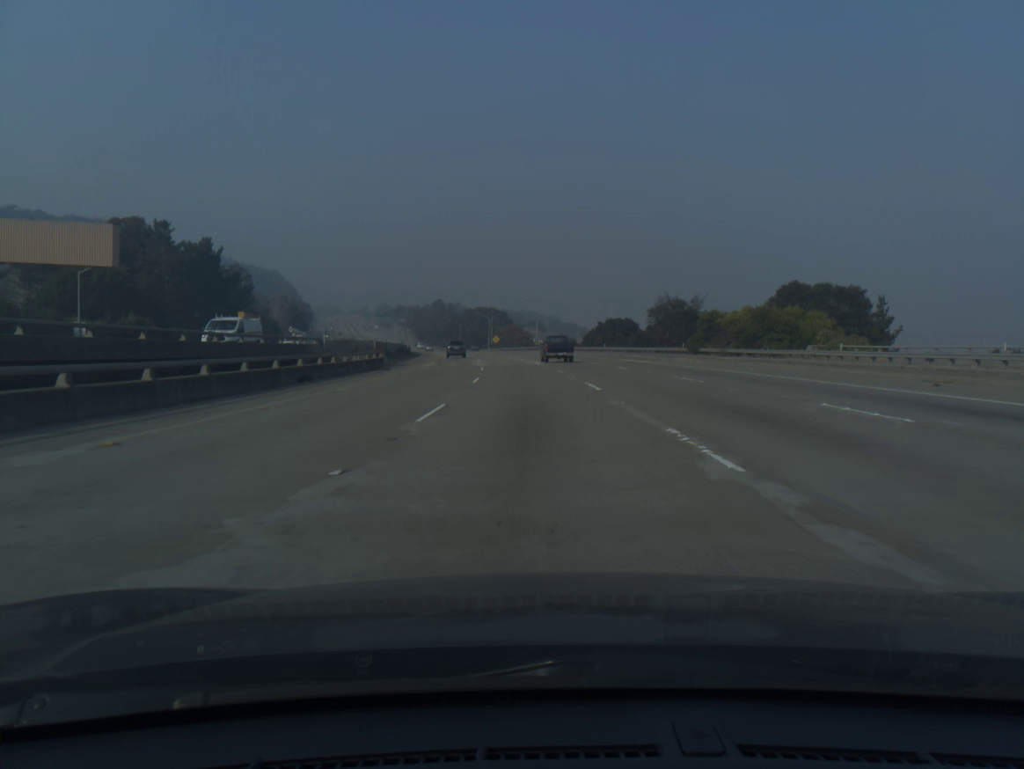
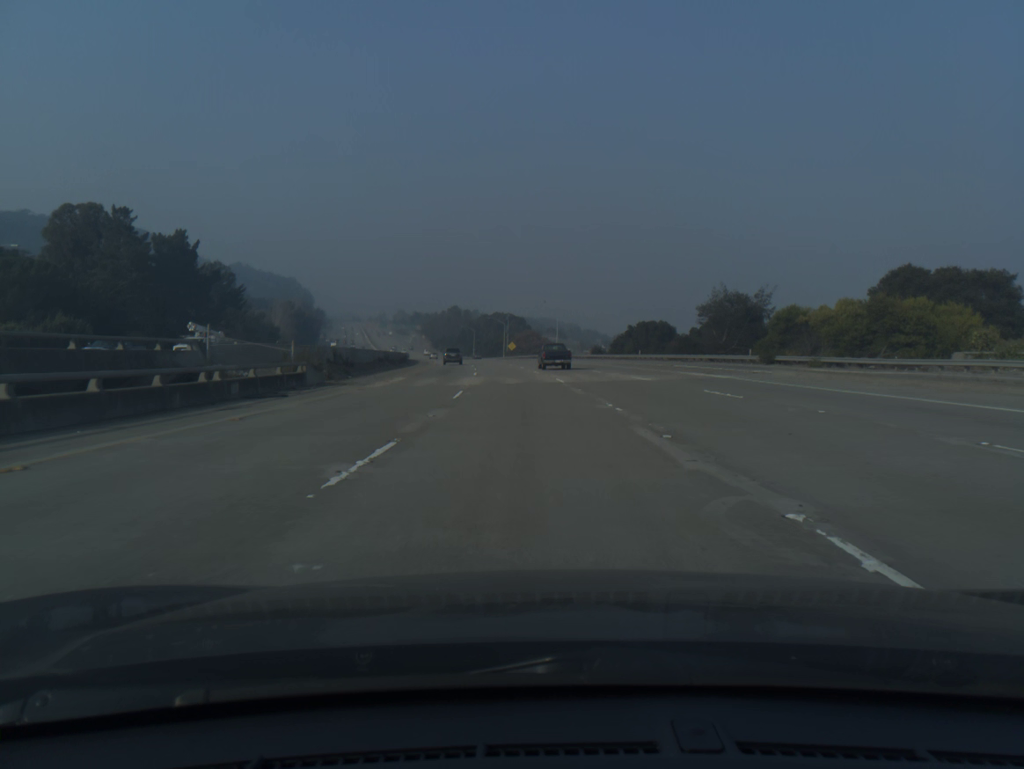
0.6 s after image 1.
(-0.3, +19.6) m; -1°
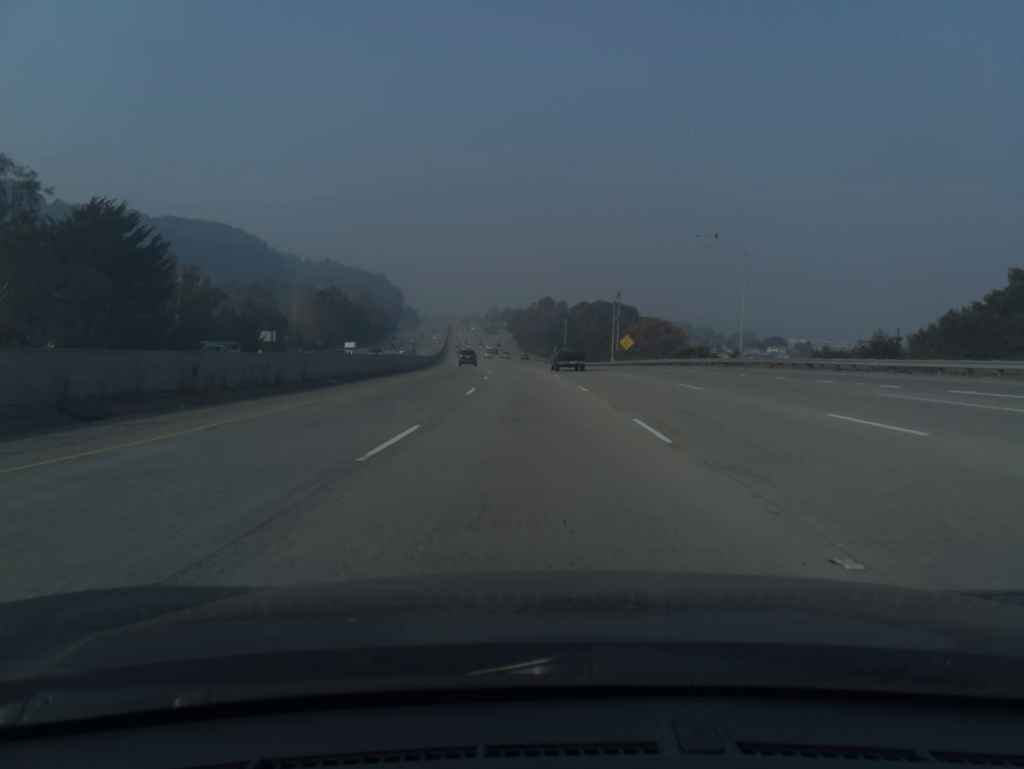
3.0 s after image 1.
(-5.0, +78.5) m; -7°
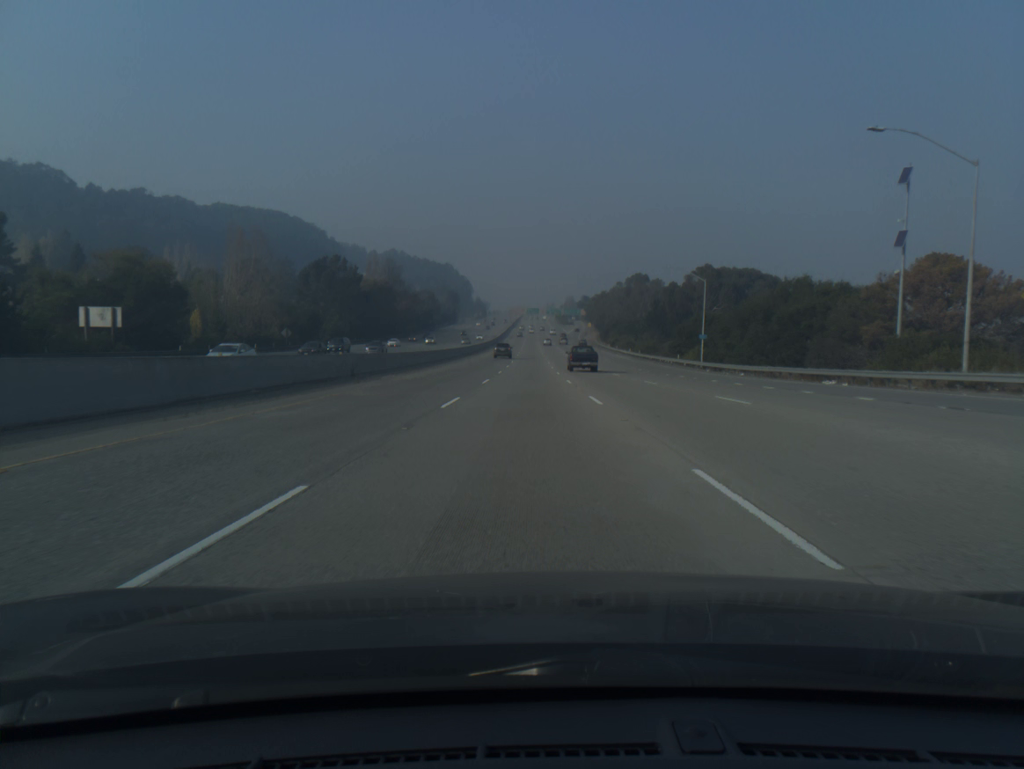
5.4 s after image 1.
(-3.7, +78.8) m; -6°
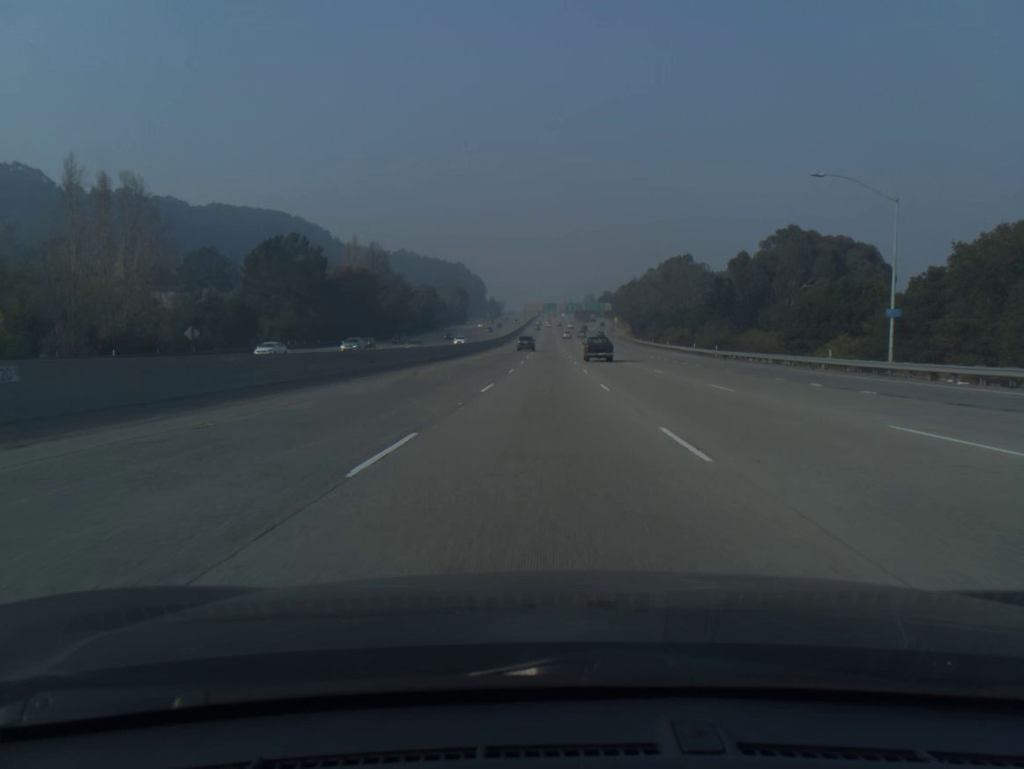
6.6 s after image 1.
(-0.7, +39.6) m; -1°
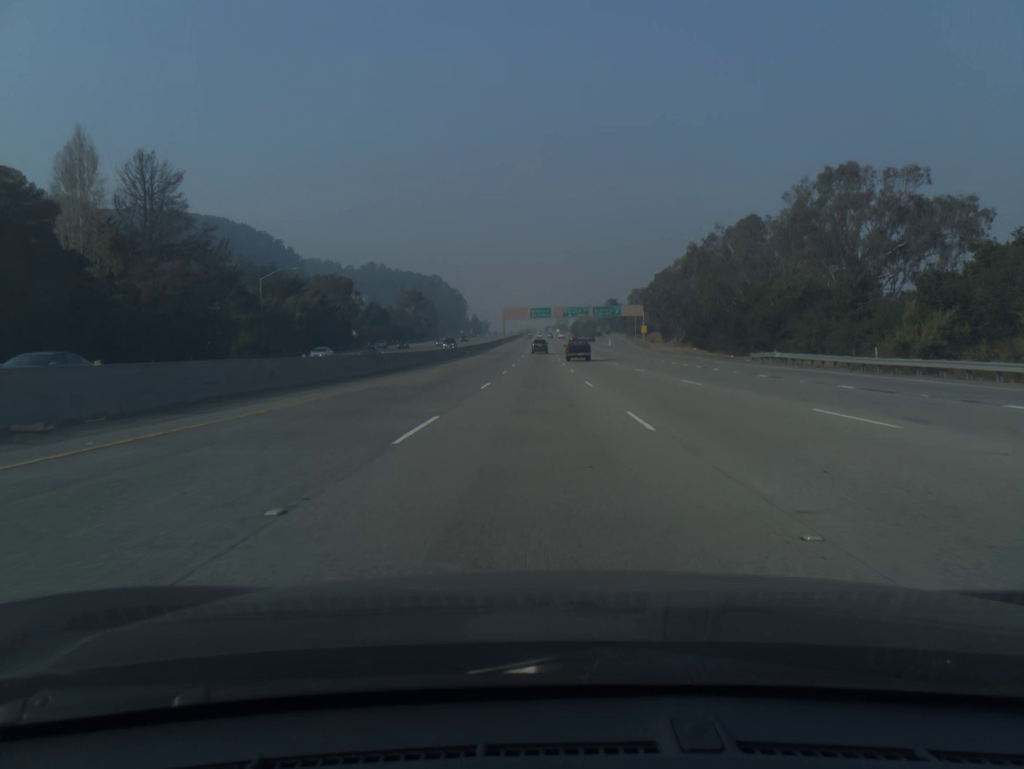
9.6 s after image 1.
(+0.8, +98.9) m; +1°
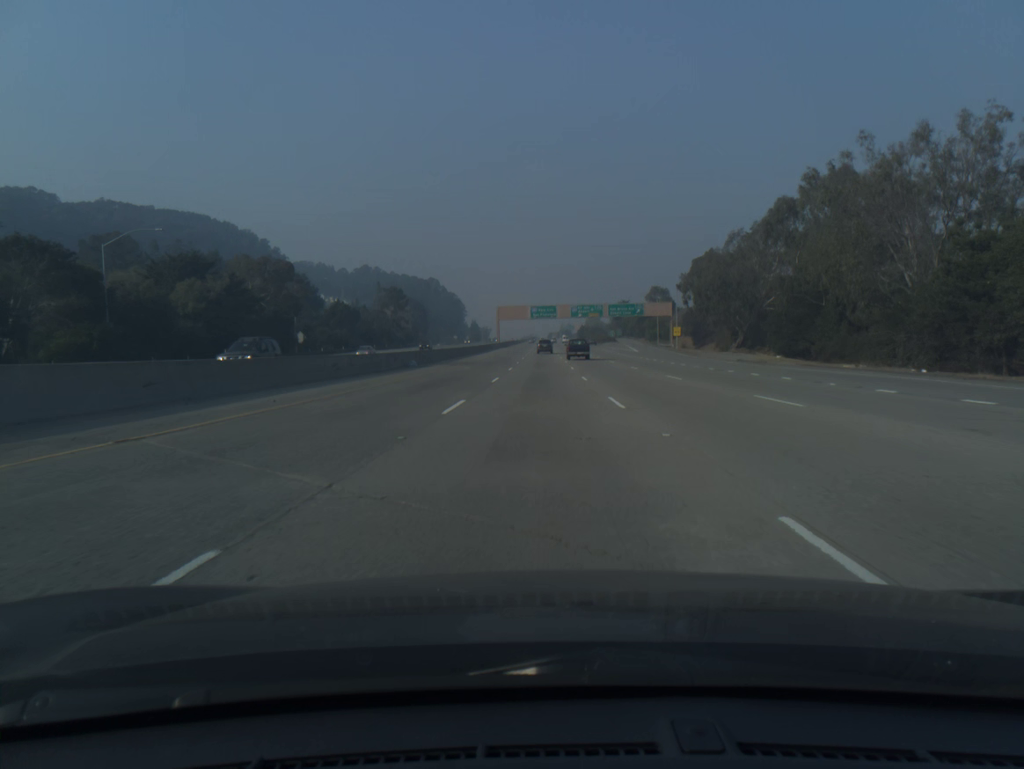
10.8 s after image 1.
(-0.1, +39.2) m; 0°
